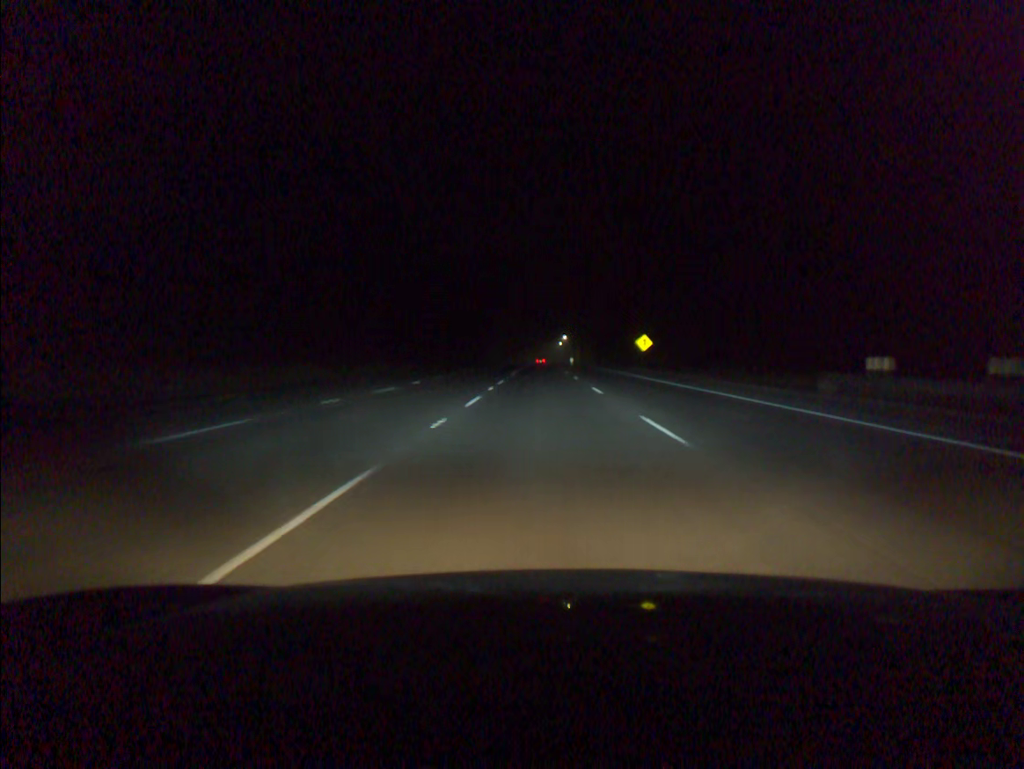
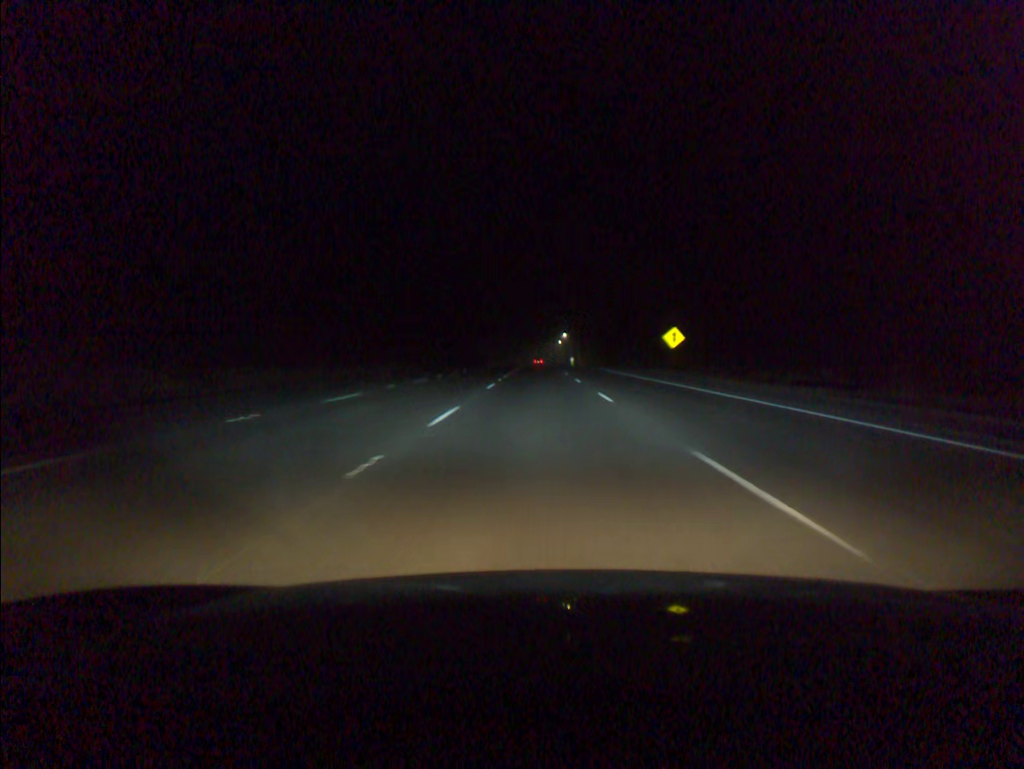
(0.0, +19.6) m; 0°
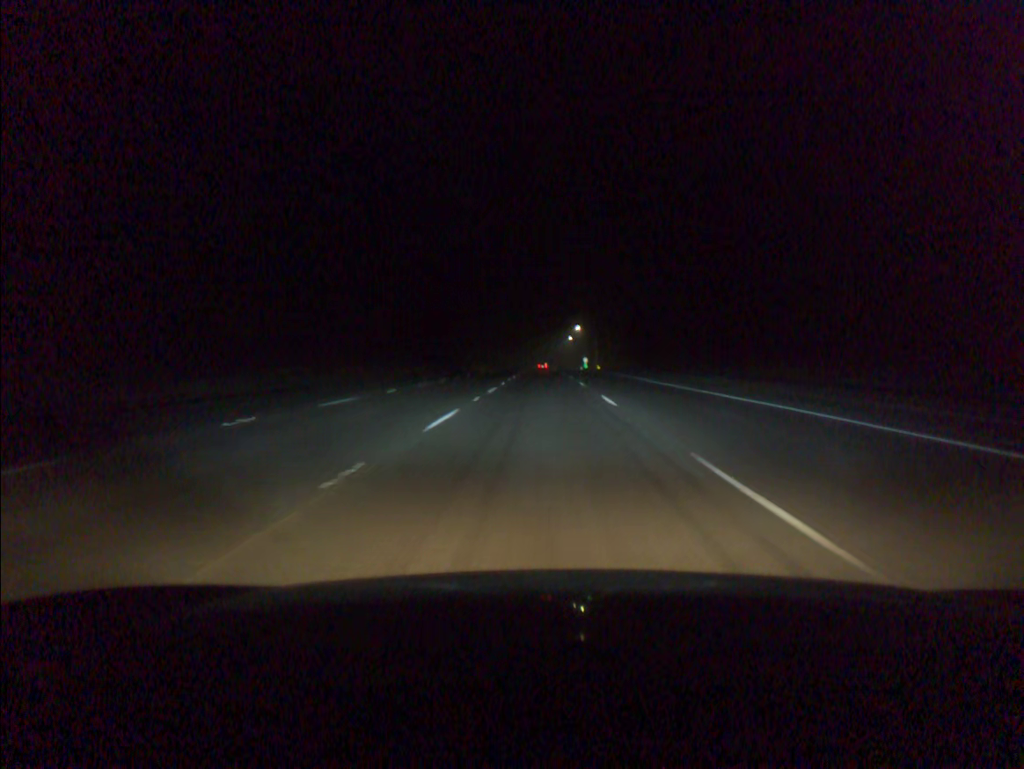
(-0.1, +58.9) m; 0°
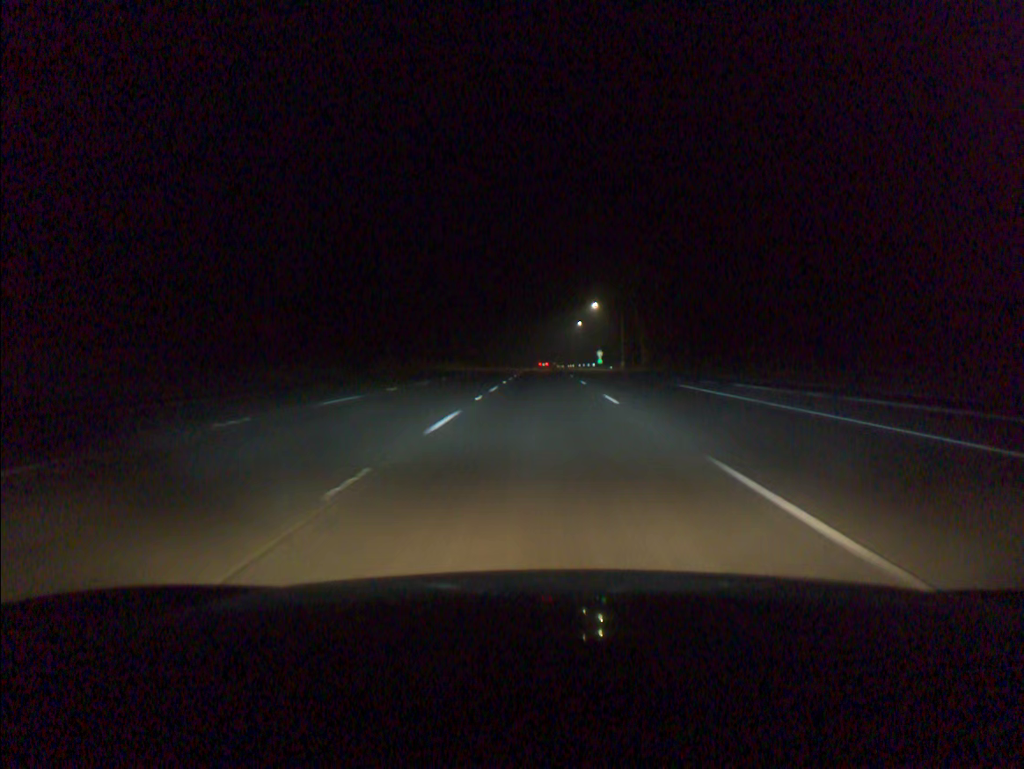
(-0.1, +59.0) m; 0°
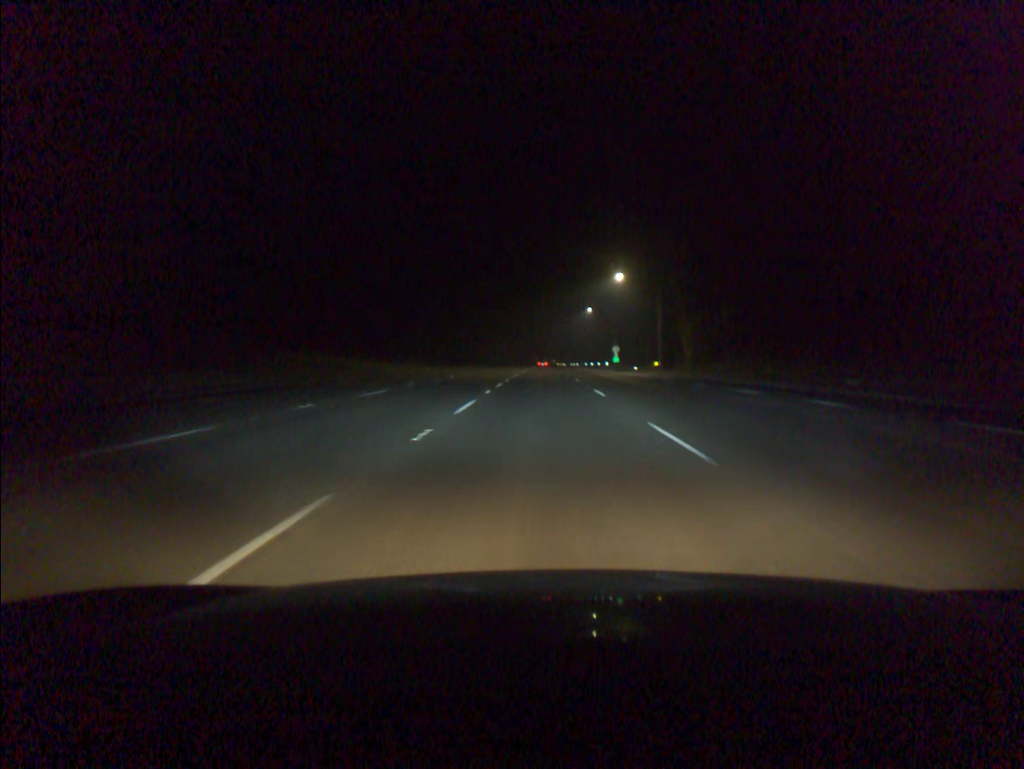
(+0.1, +39.4) m; 0°
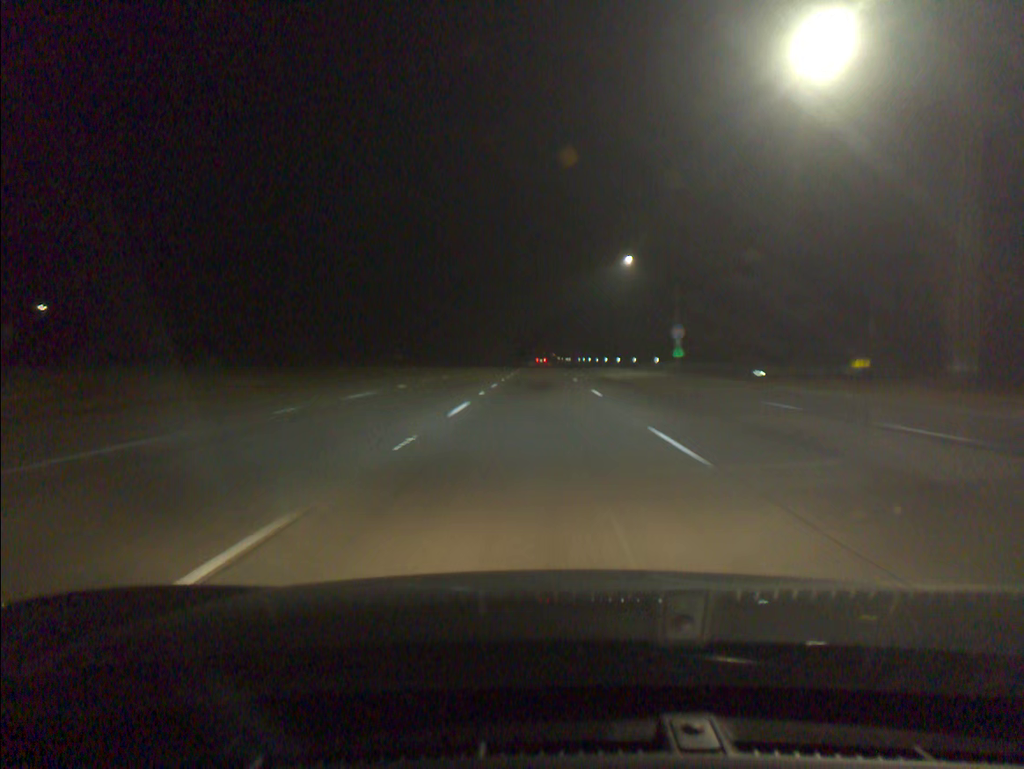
(+0.1, +59.2) m; 0°
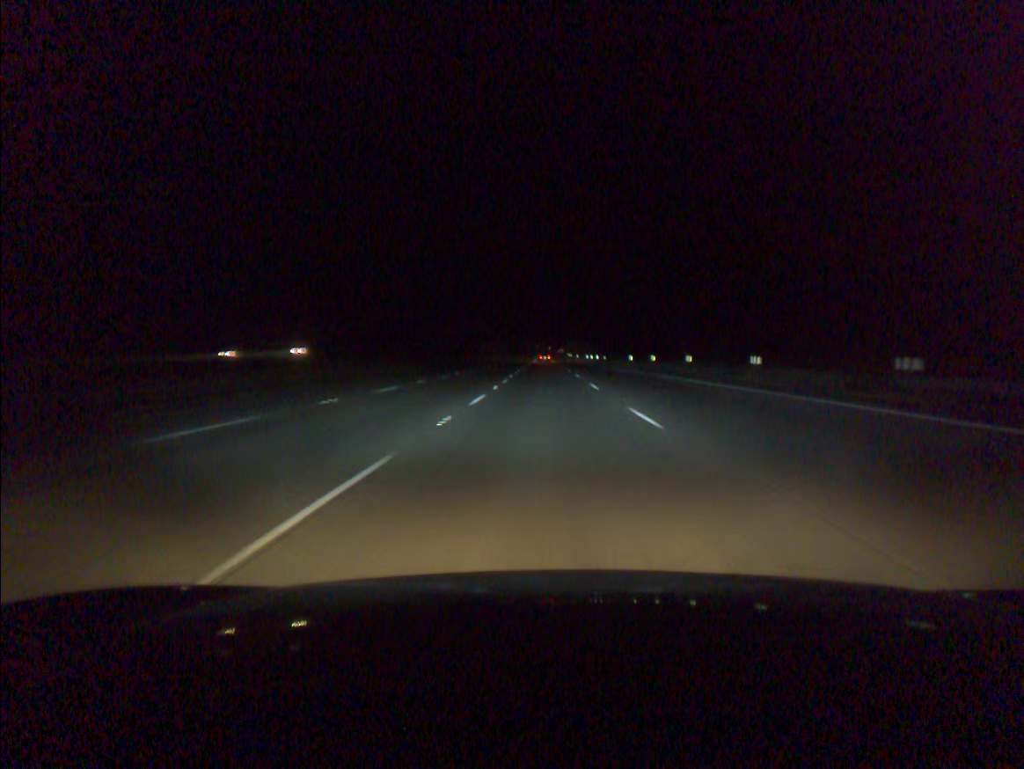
(-0.4, +98.9) m; 0°
